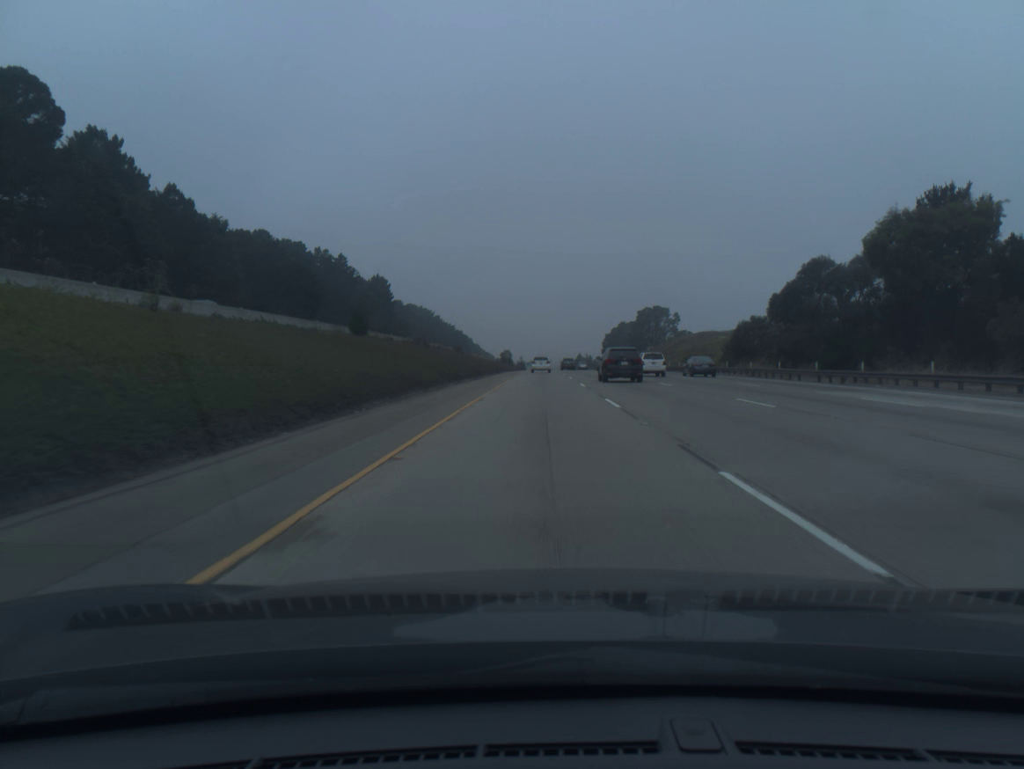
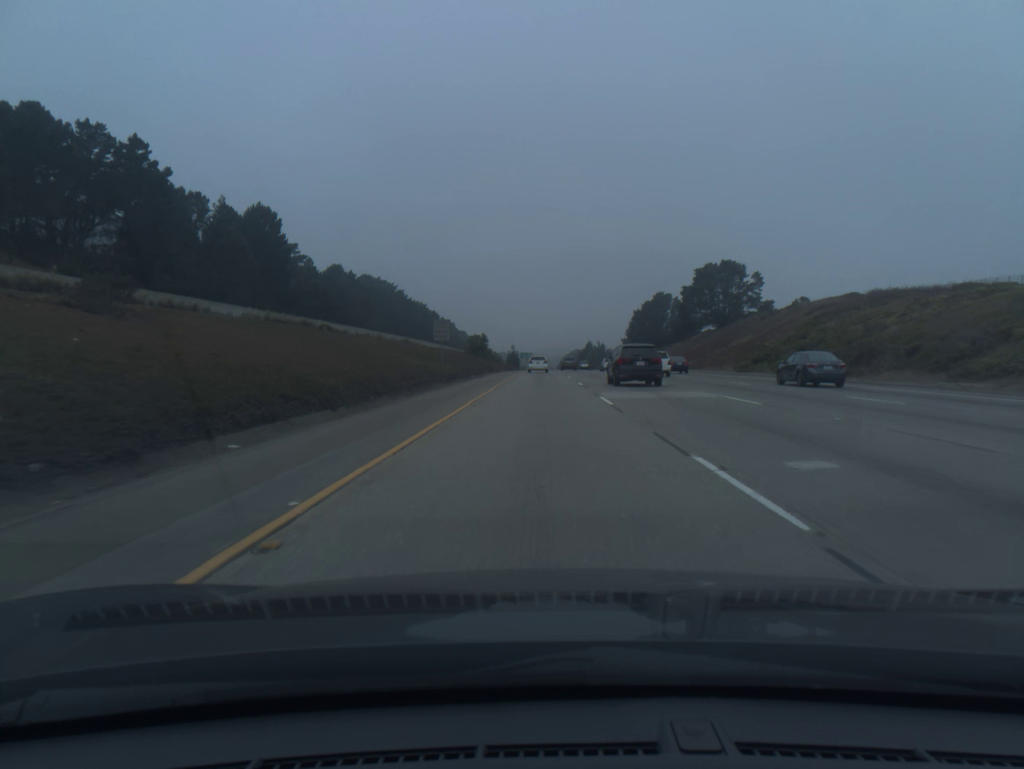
(+0.1, +101.3) m; 0°
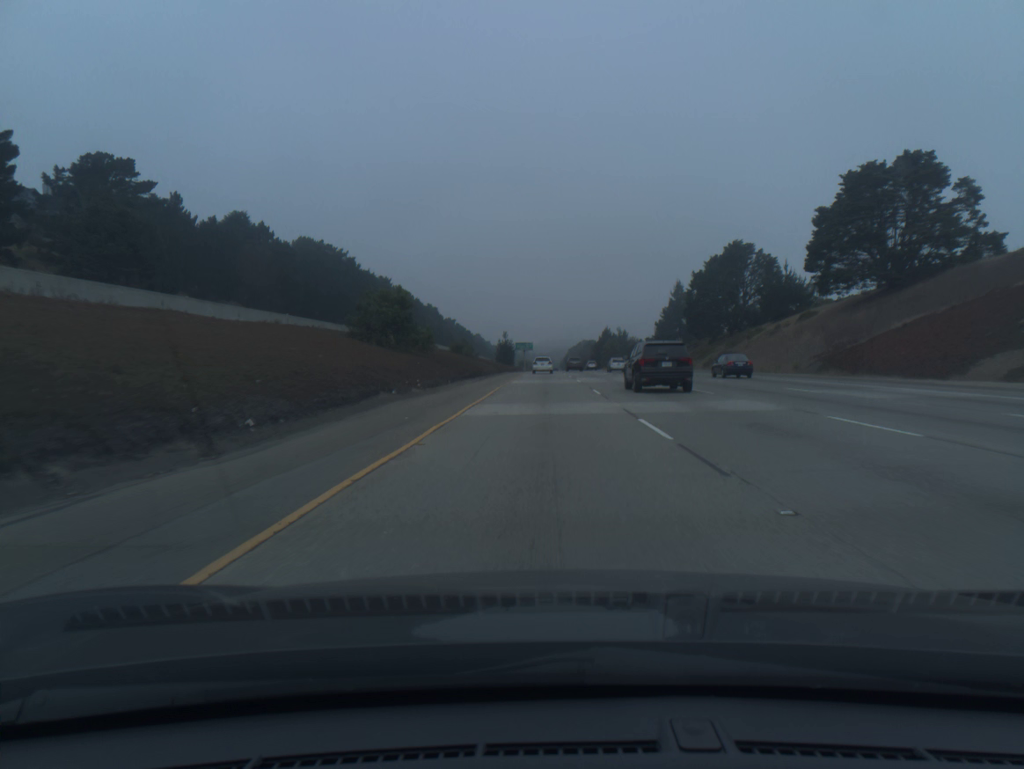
(-0.1, +81.2) m; 0°
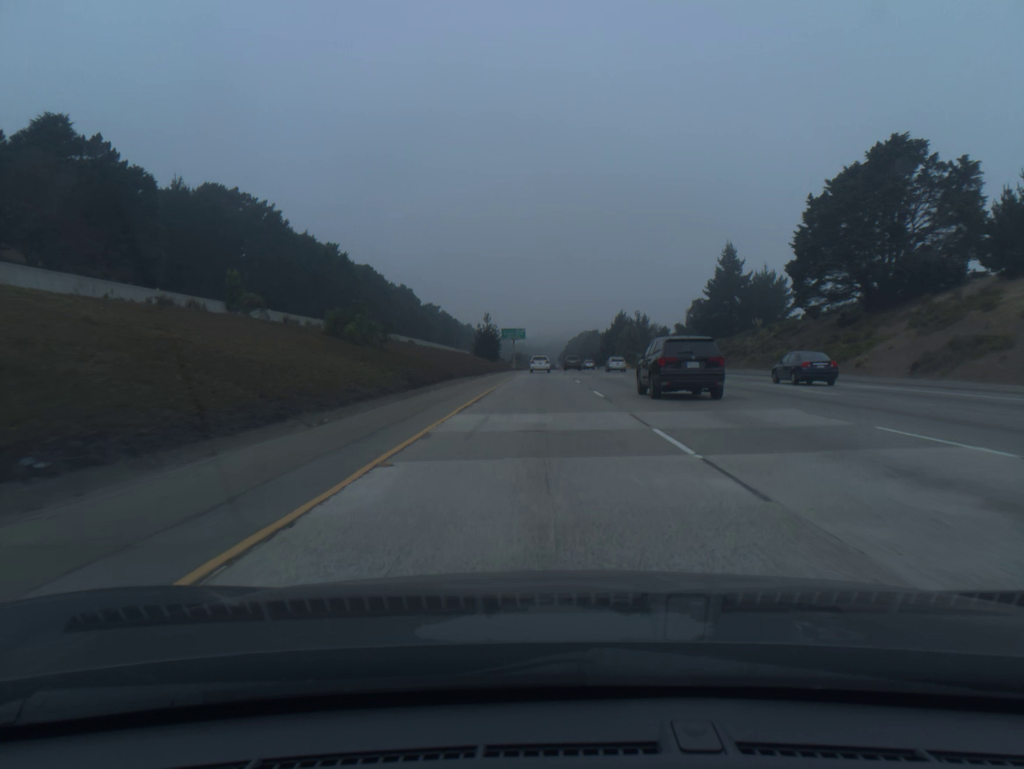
(+0.1, +60.9) m; 0°
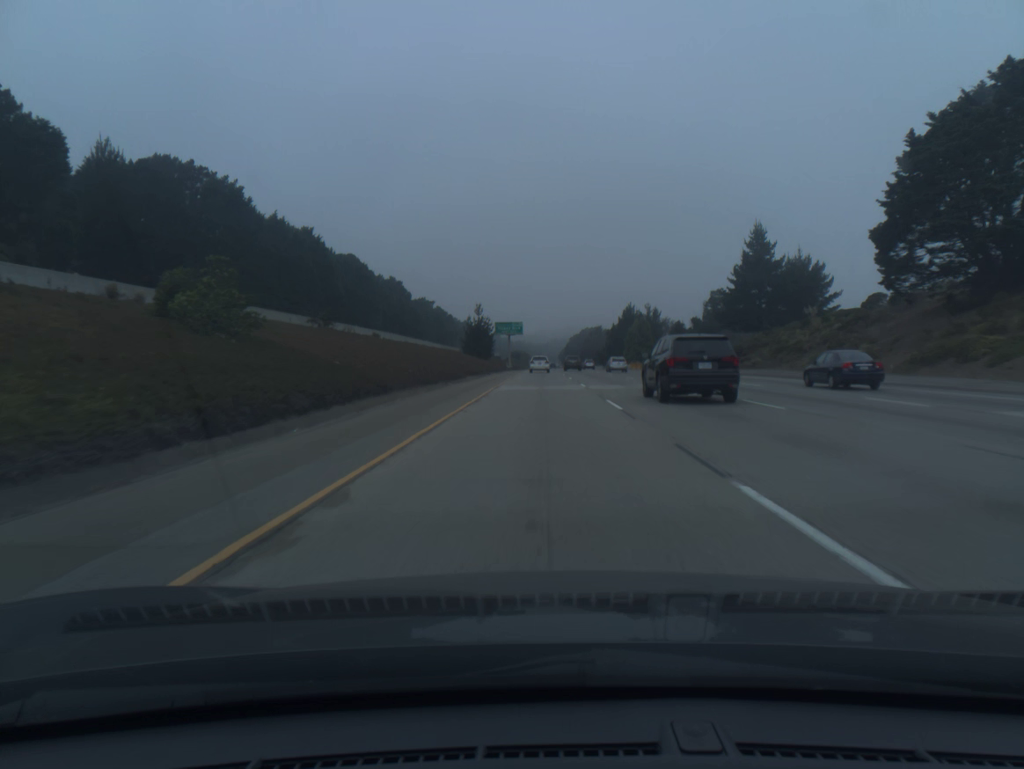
(0.0, +20.3) m; 0°
